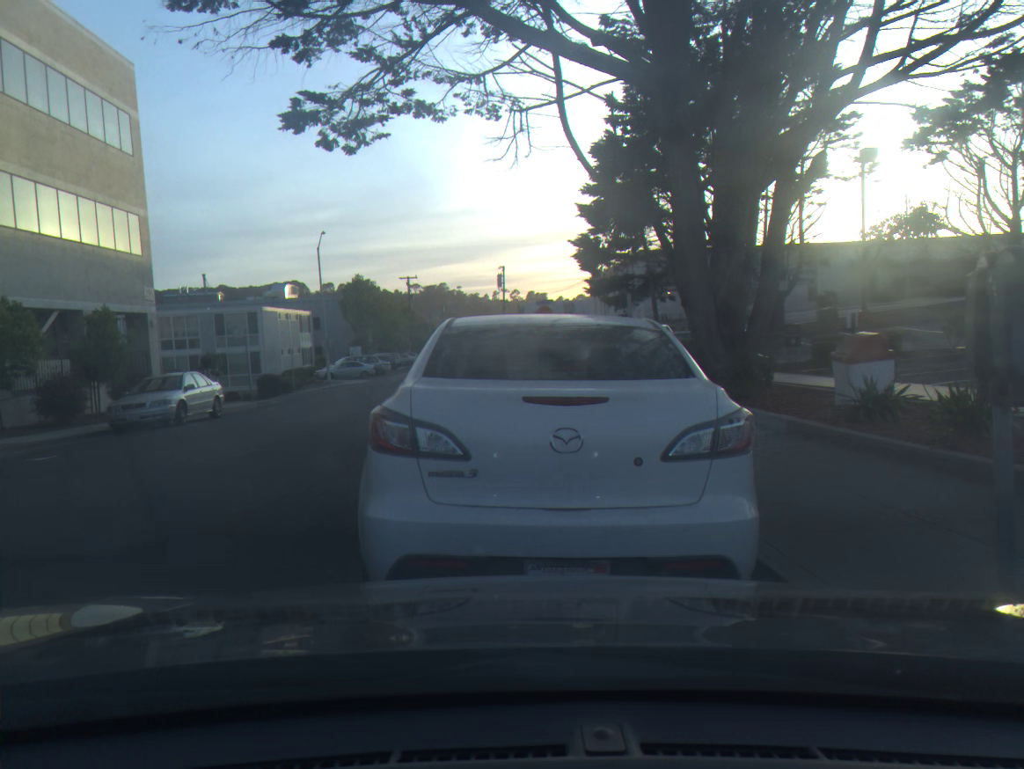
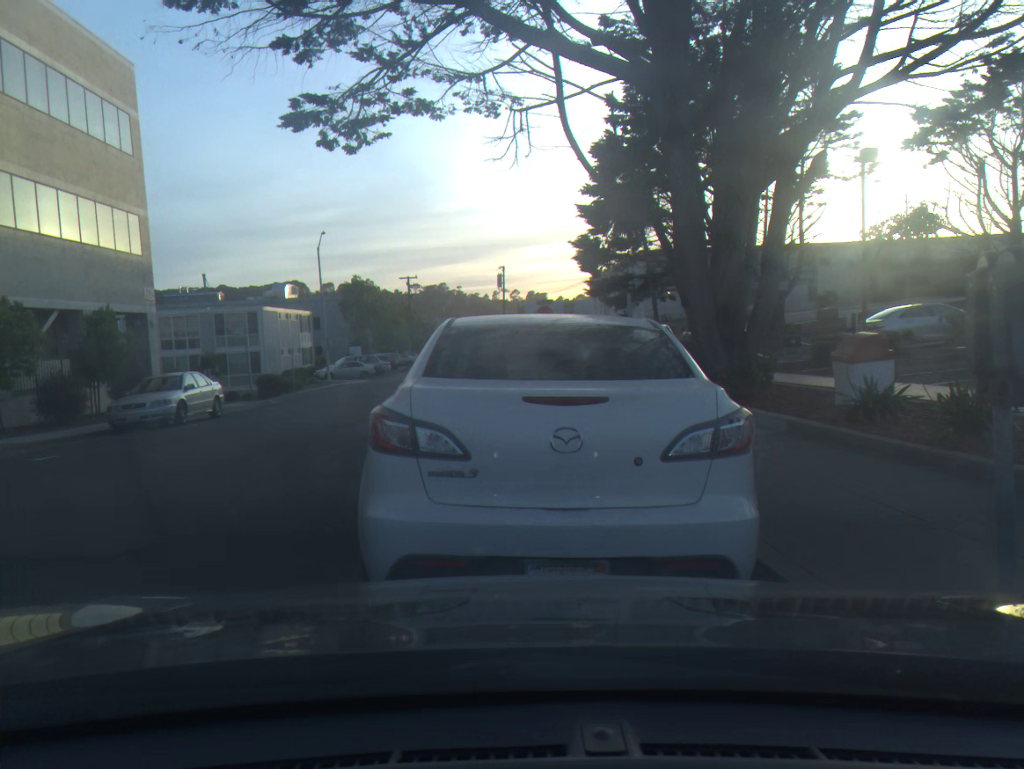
(0.0, 0.0) m; 0°
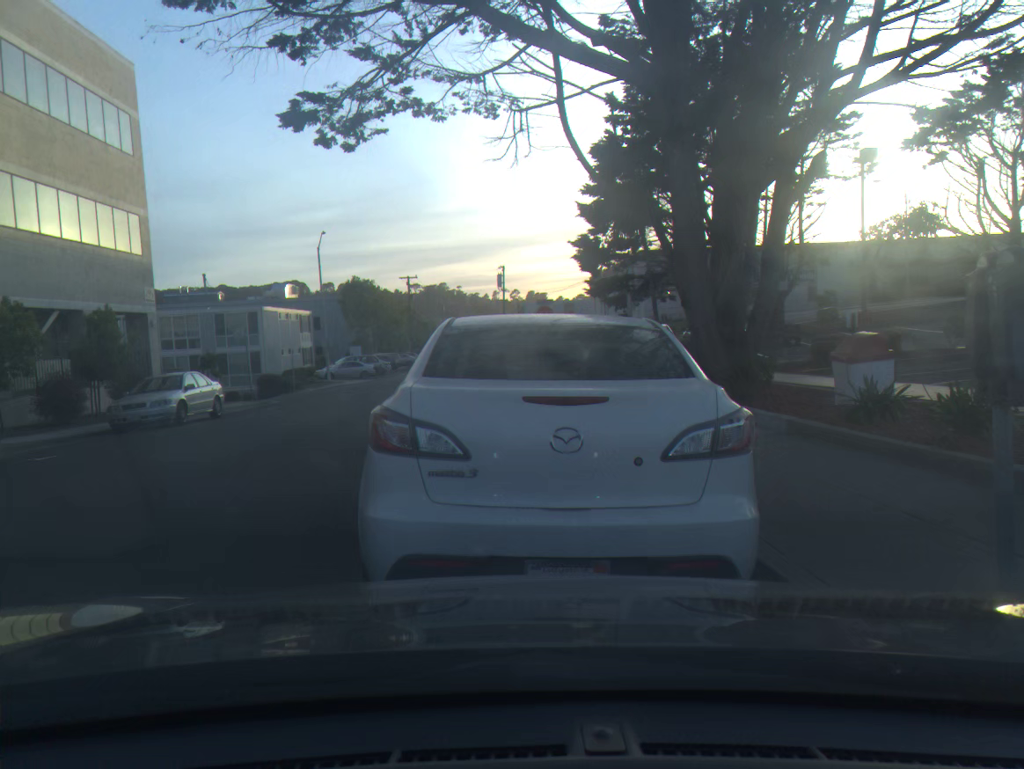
(0.0, 0.0) m; 0°
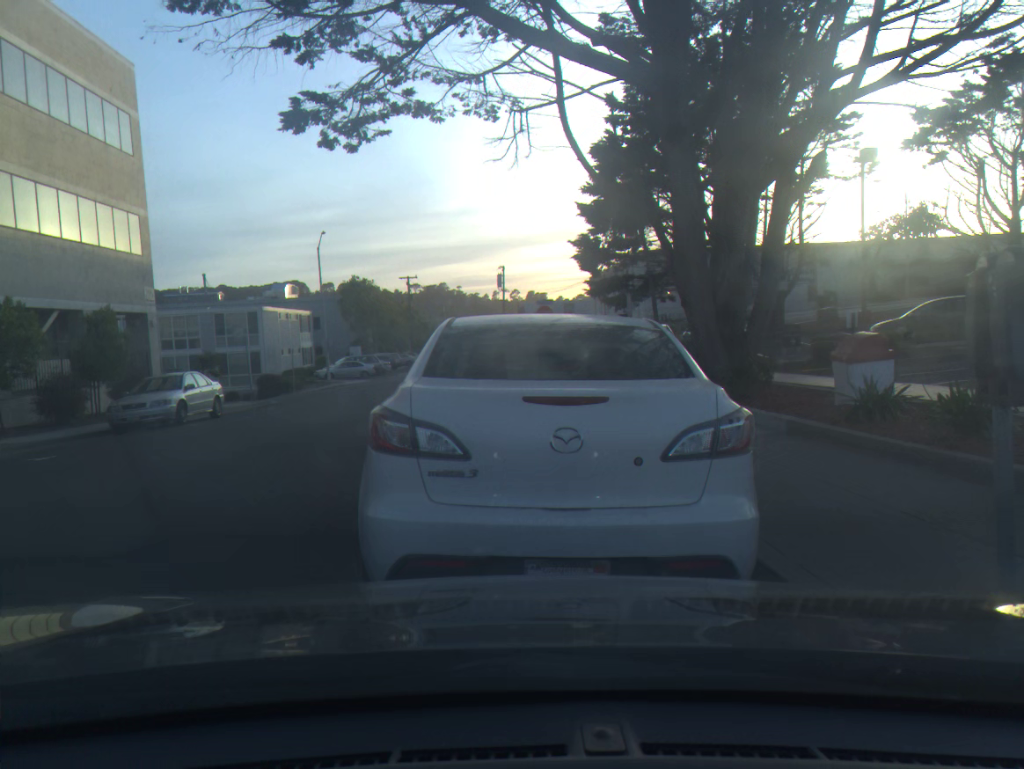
(0.0, 0.0) m; 0°
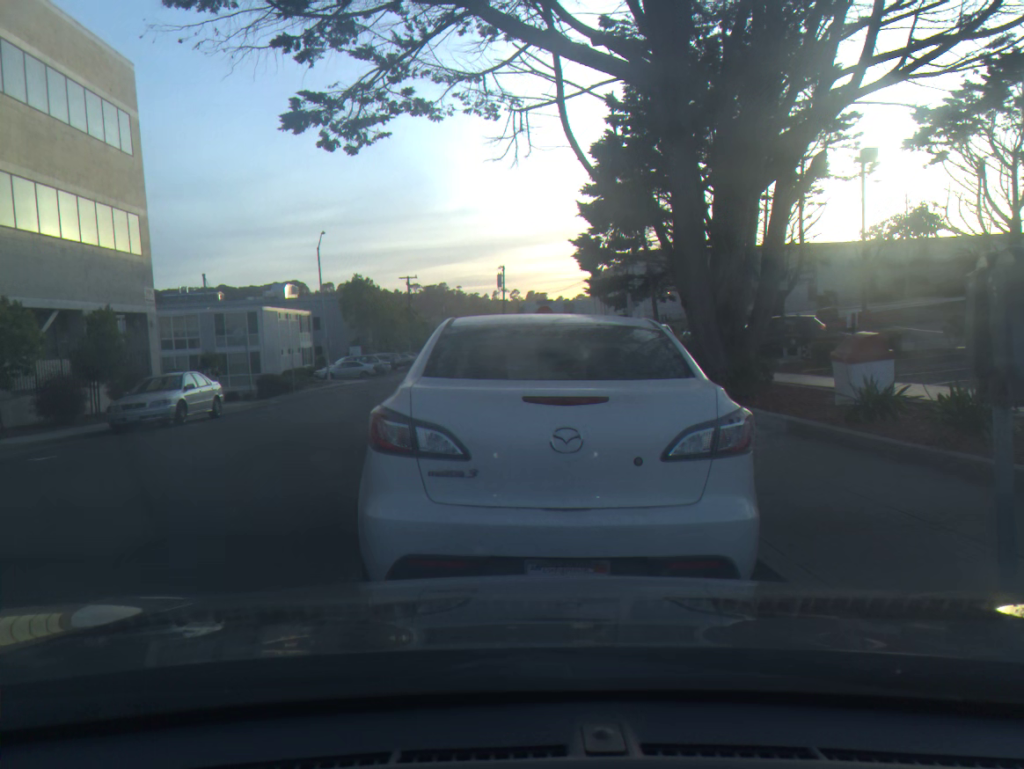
(0.0, 0.0) m; 0°
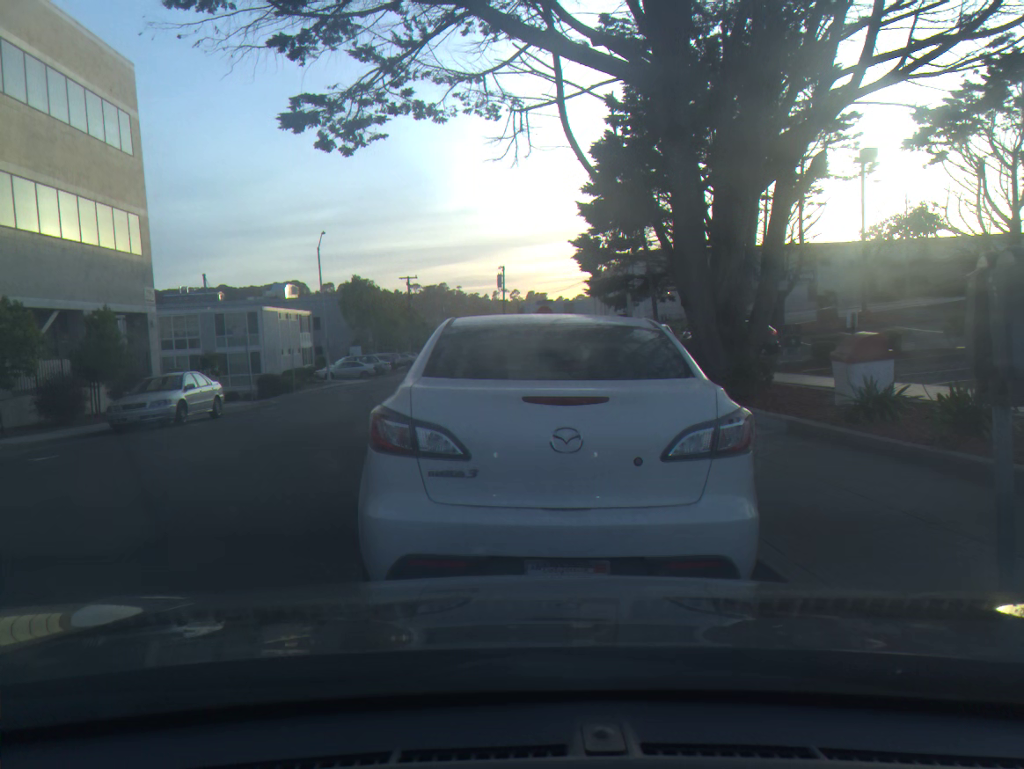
(0.0, 0.0) m; 0°
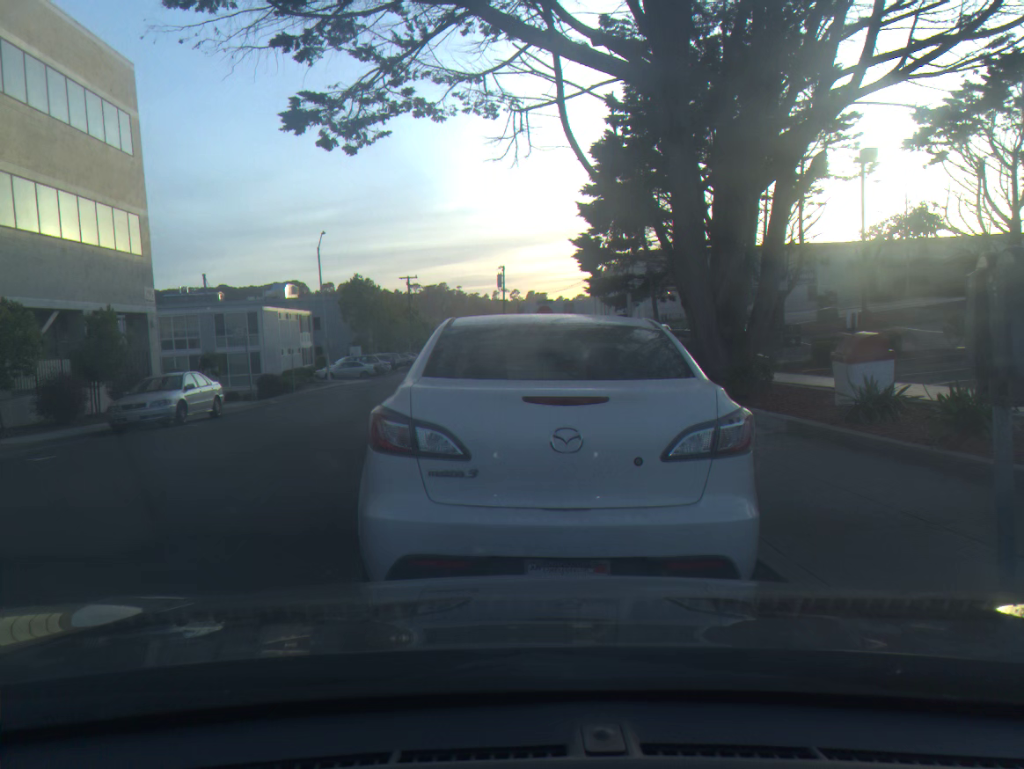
(0.0, 0.0) m; 0°
